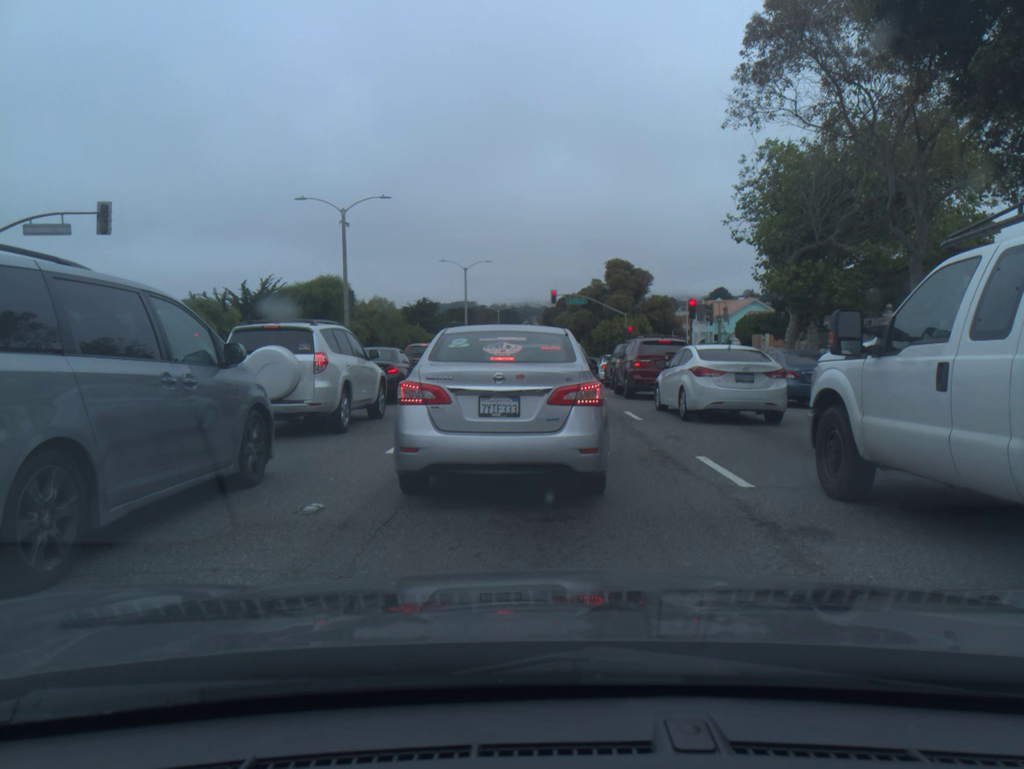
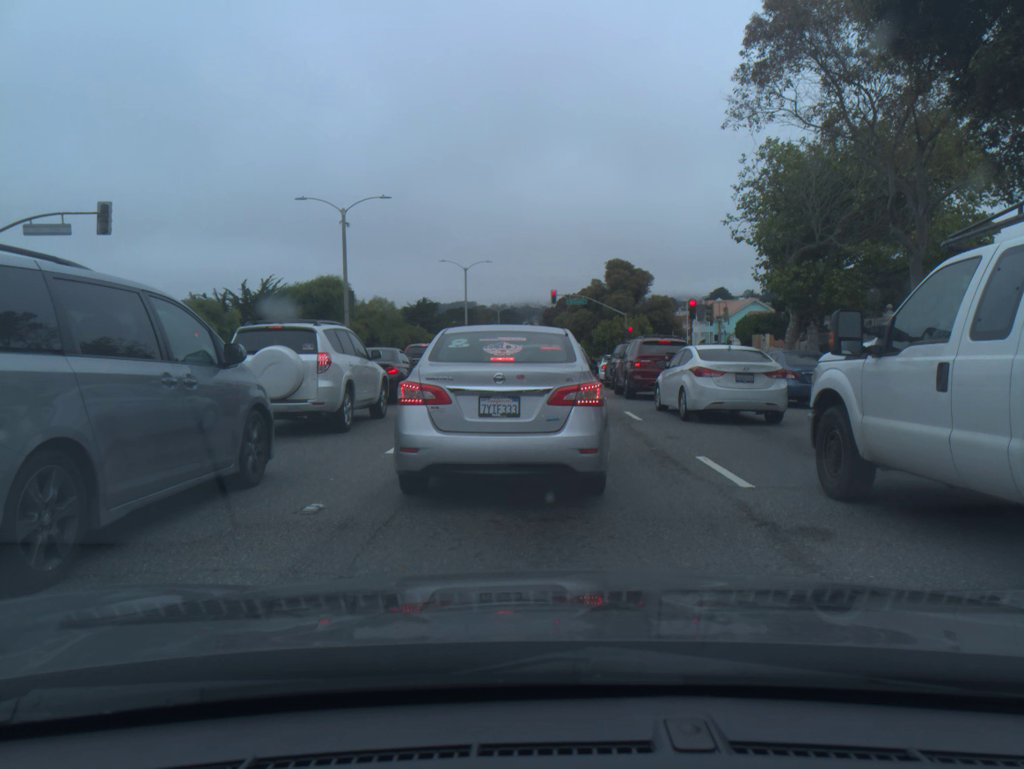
(0.0, 0.0) m; 0°
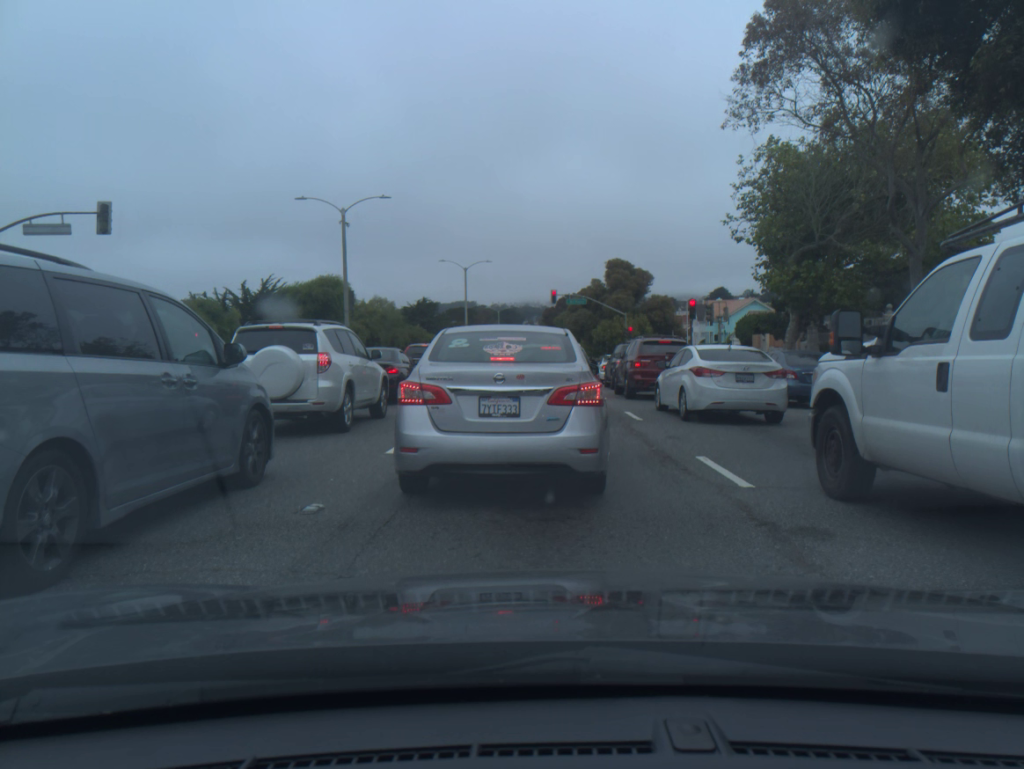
(0.0, 0.0) m; 0°
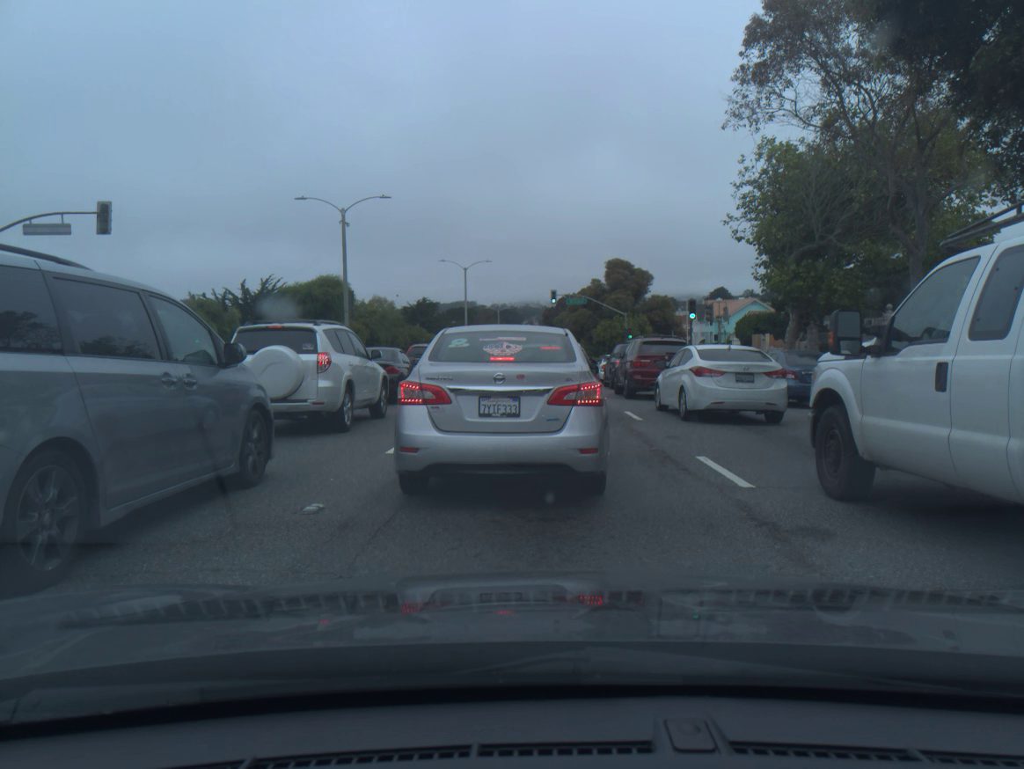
(0.0, 0.0) m; 0°
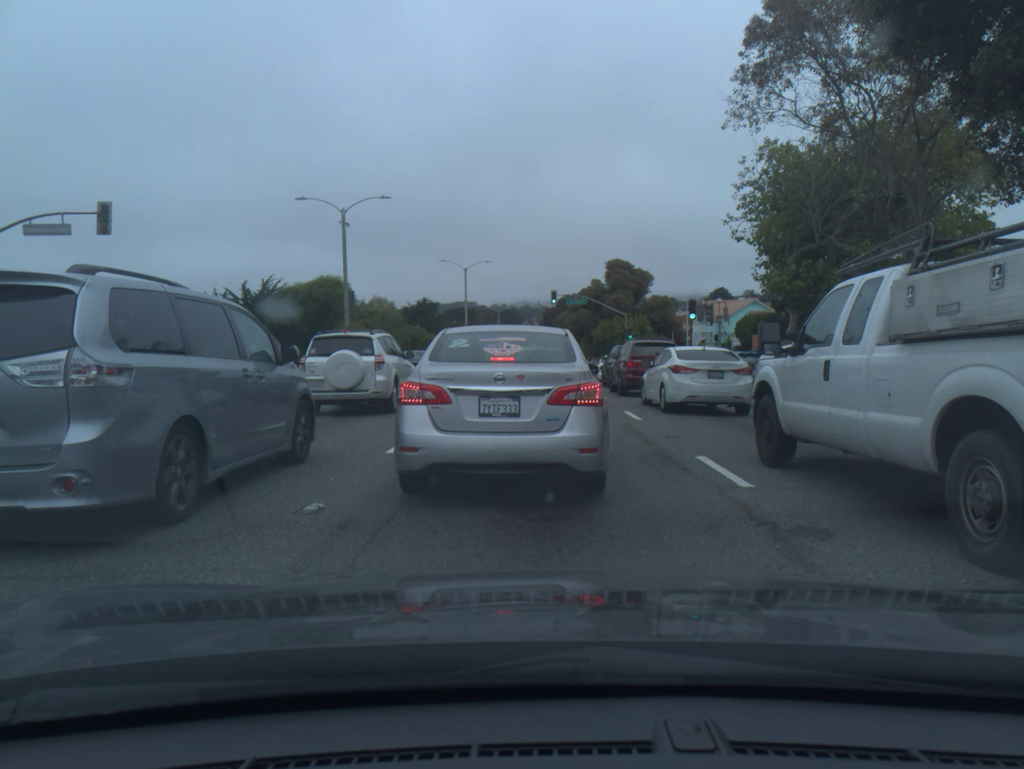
(0.0, 0.0) m; 0°
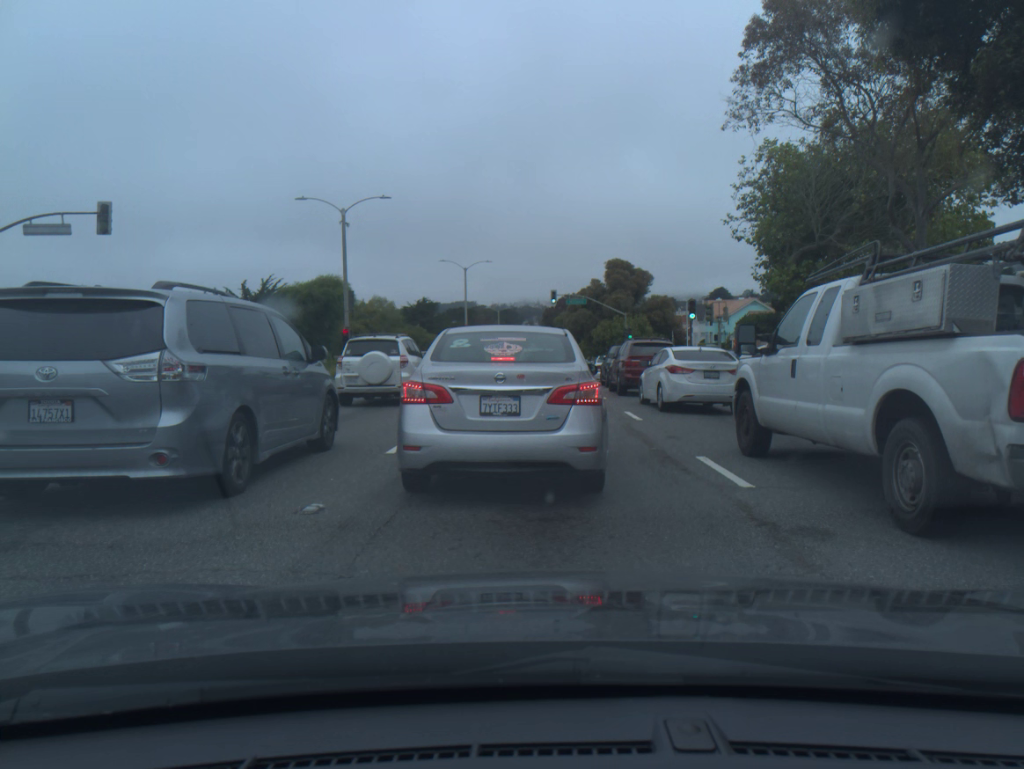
(0.0, 0.0) m; 0°
